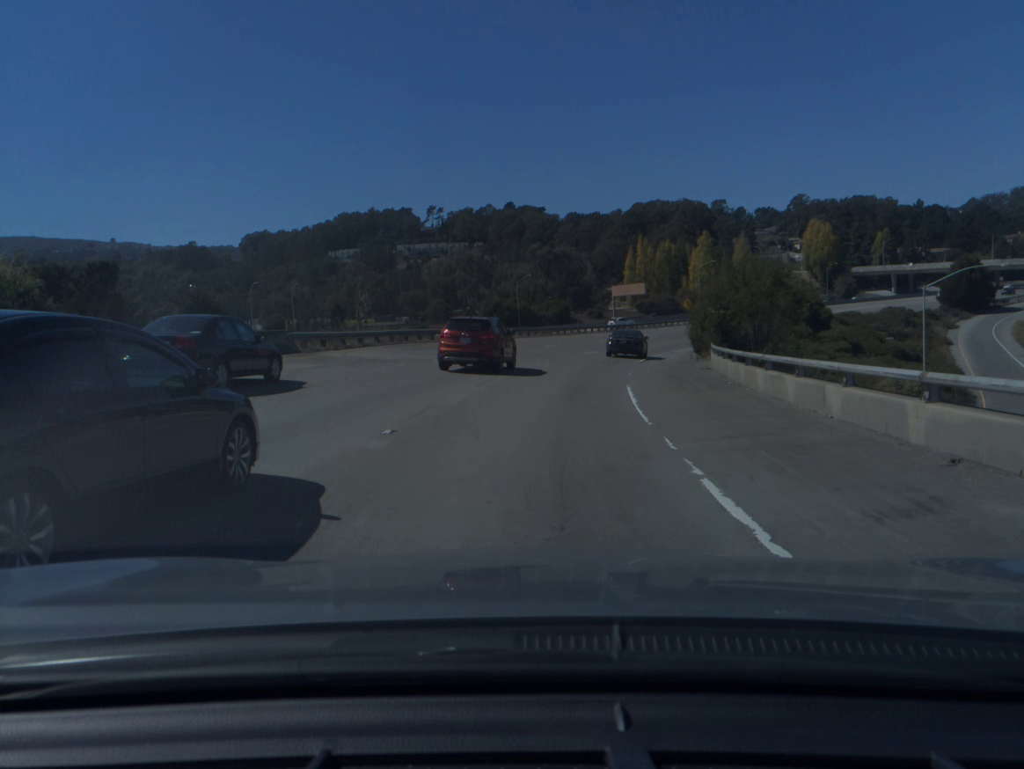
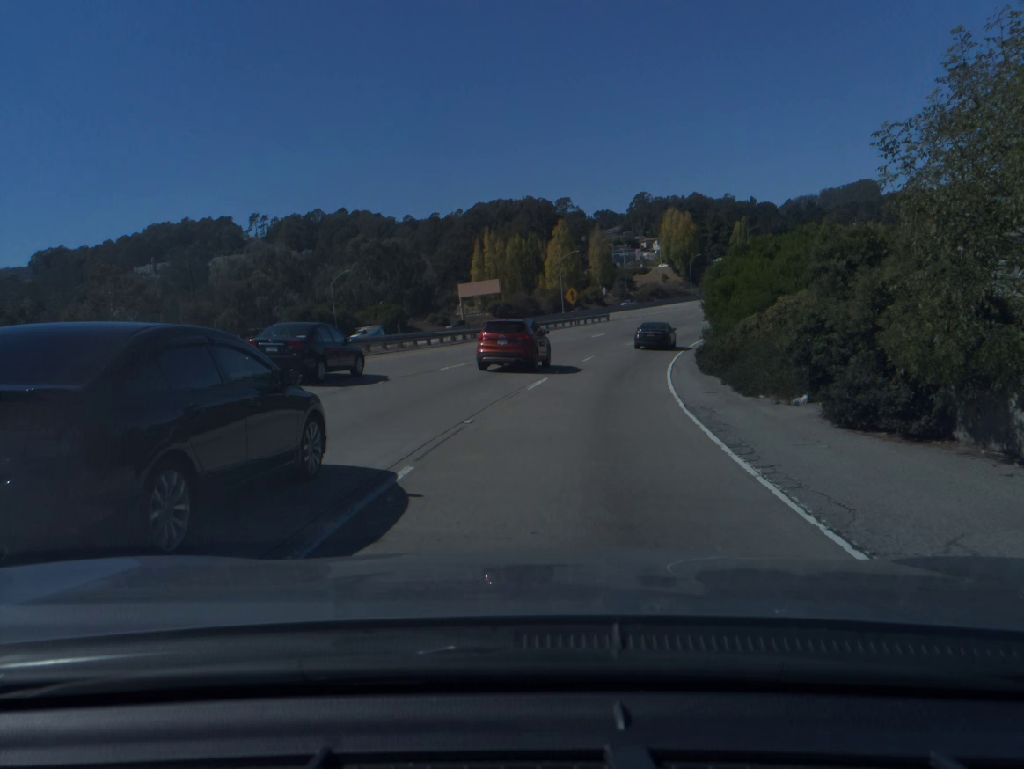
(+3.4, +38.8) m; +11°
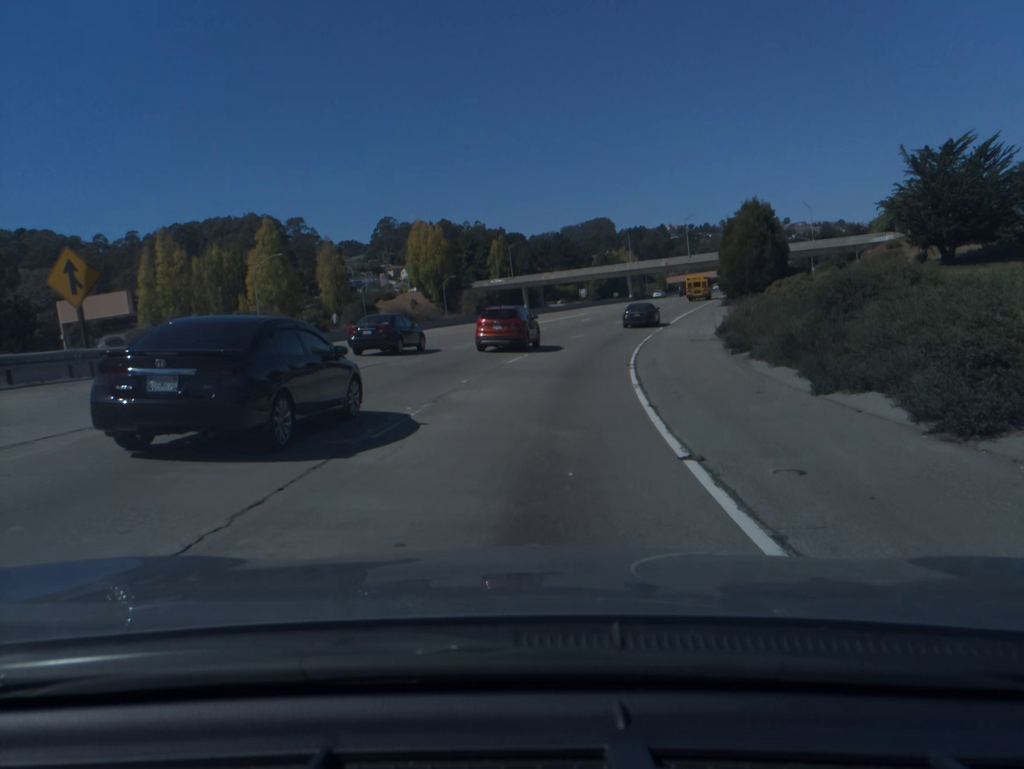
(+8.6, +50.3) m; +18°
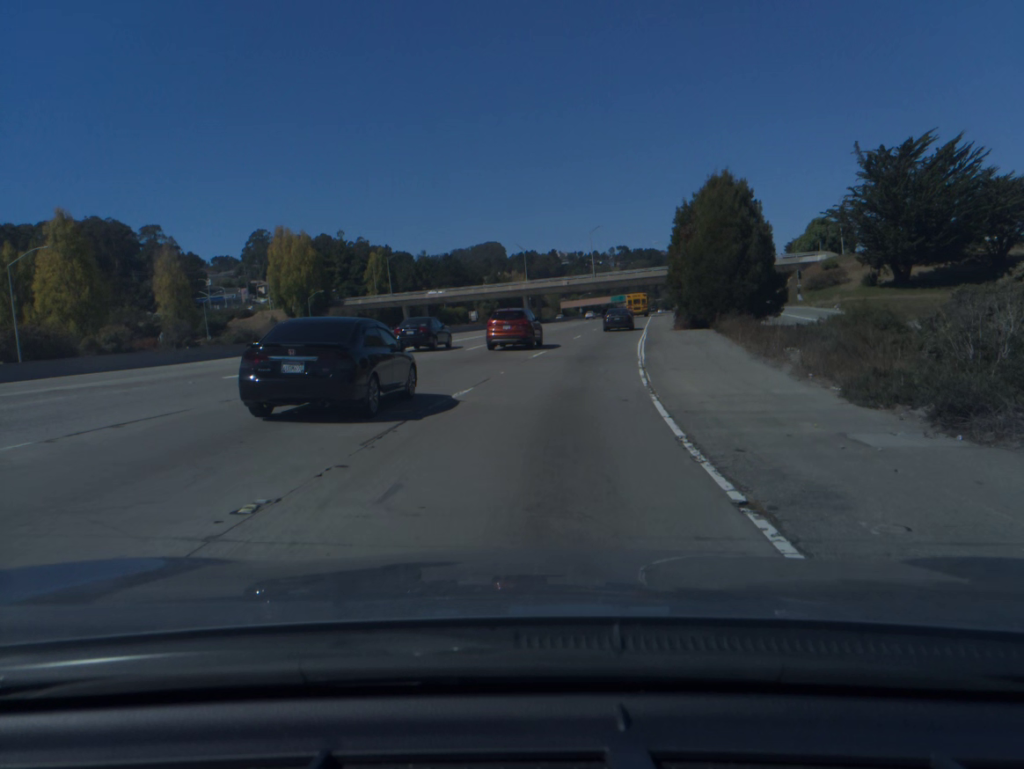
(+1.6, +25.4) m; +8°
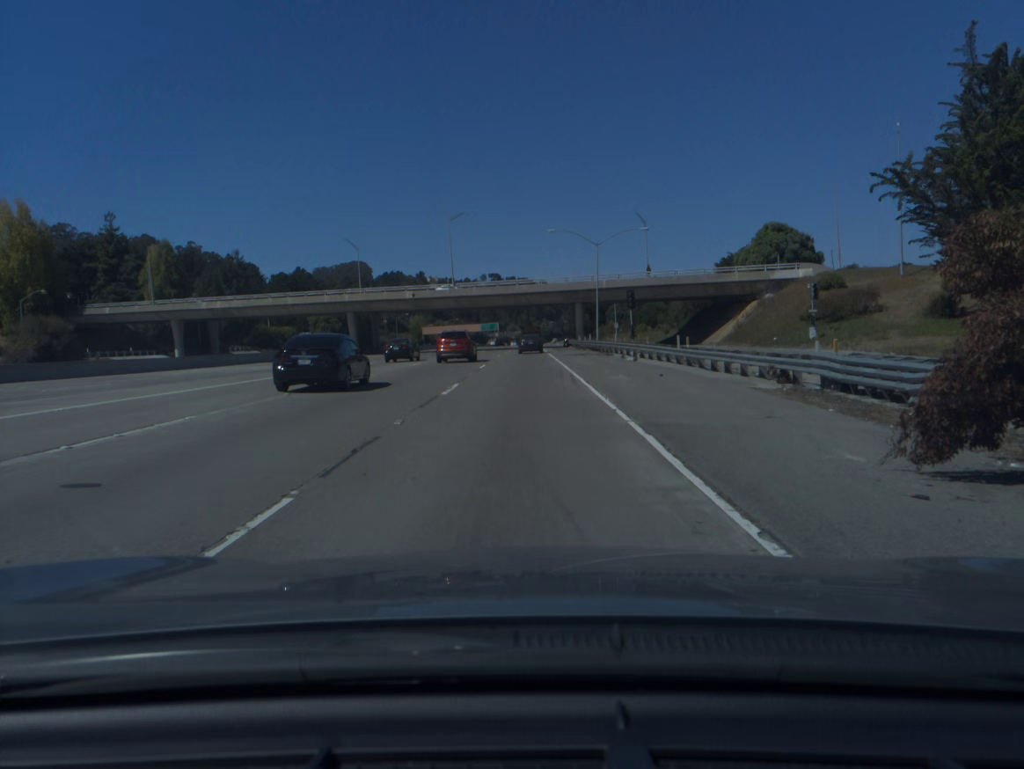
(+5.6, +50.7) m; +10°
